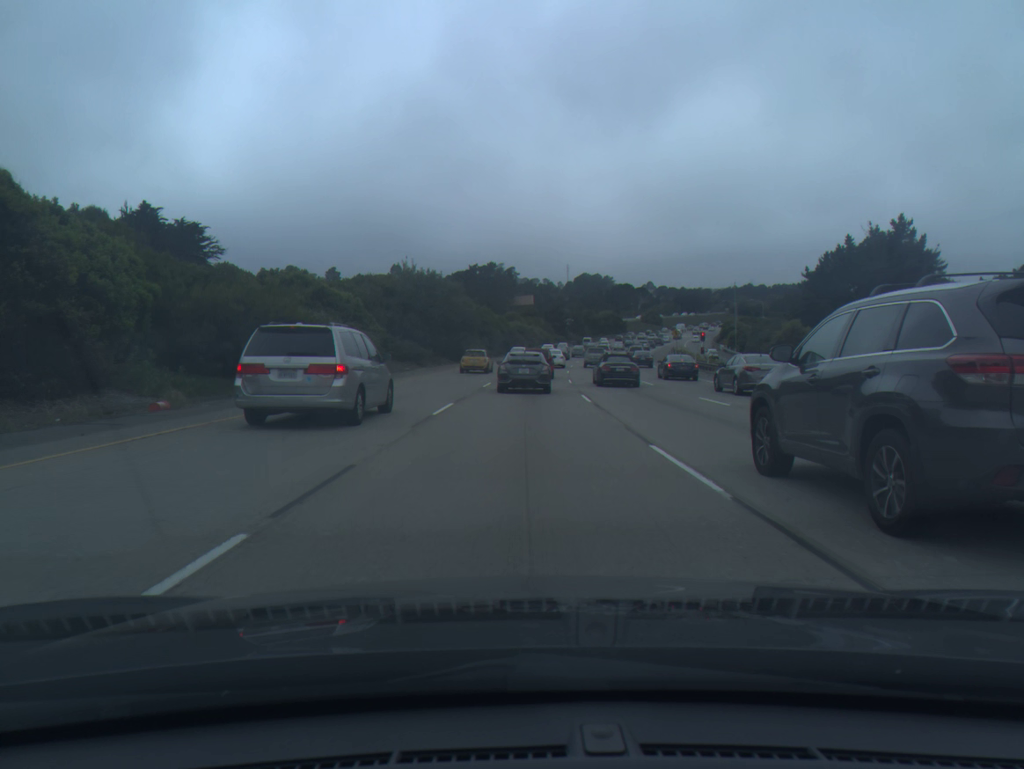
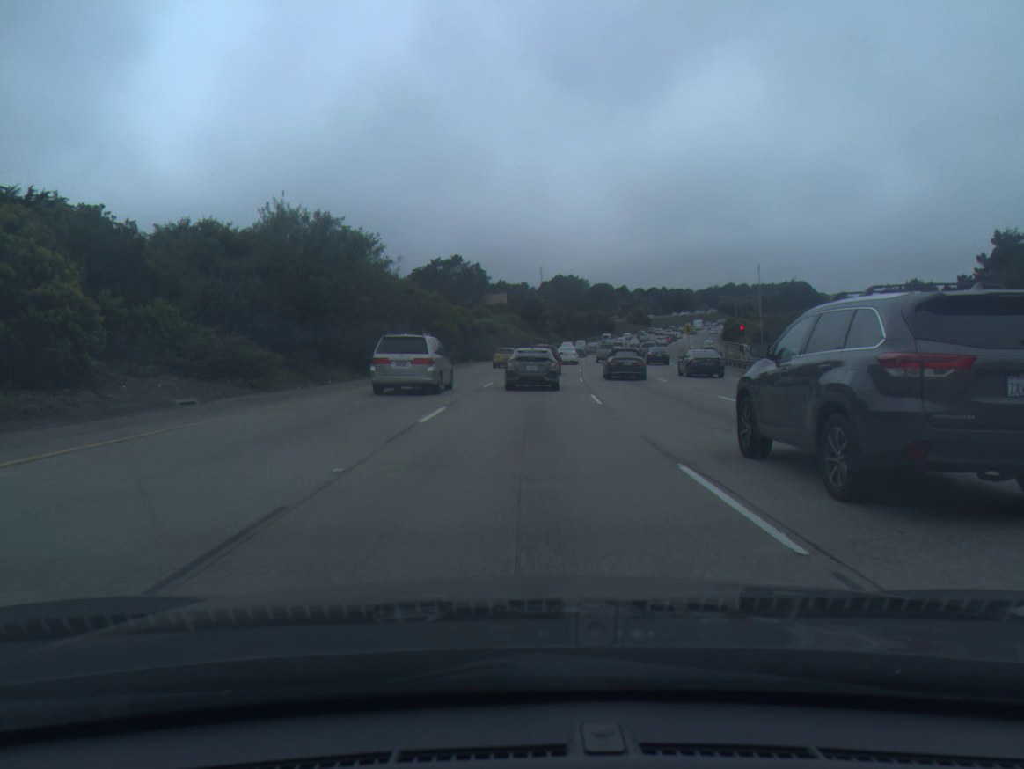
(+0.4, +31.6) m; +2°
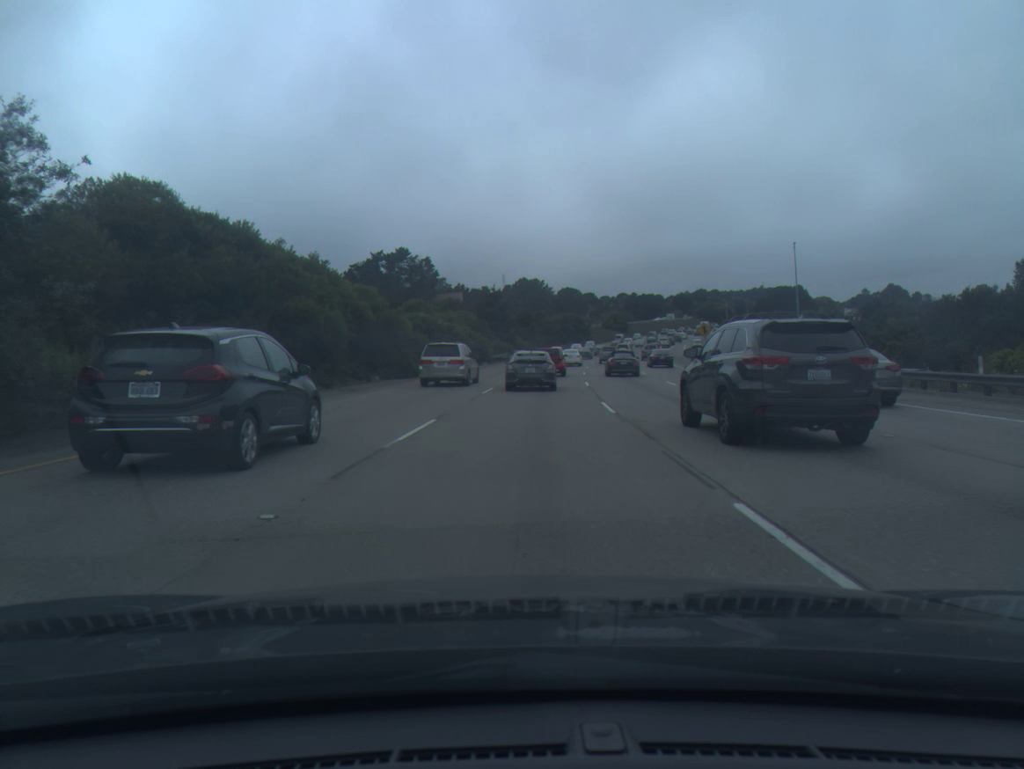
(+0.8, +31.1) m; +3°
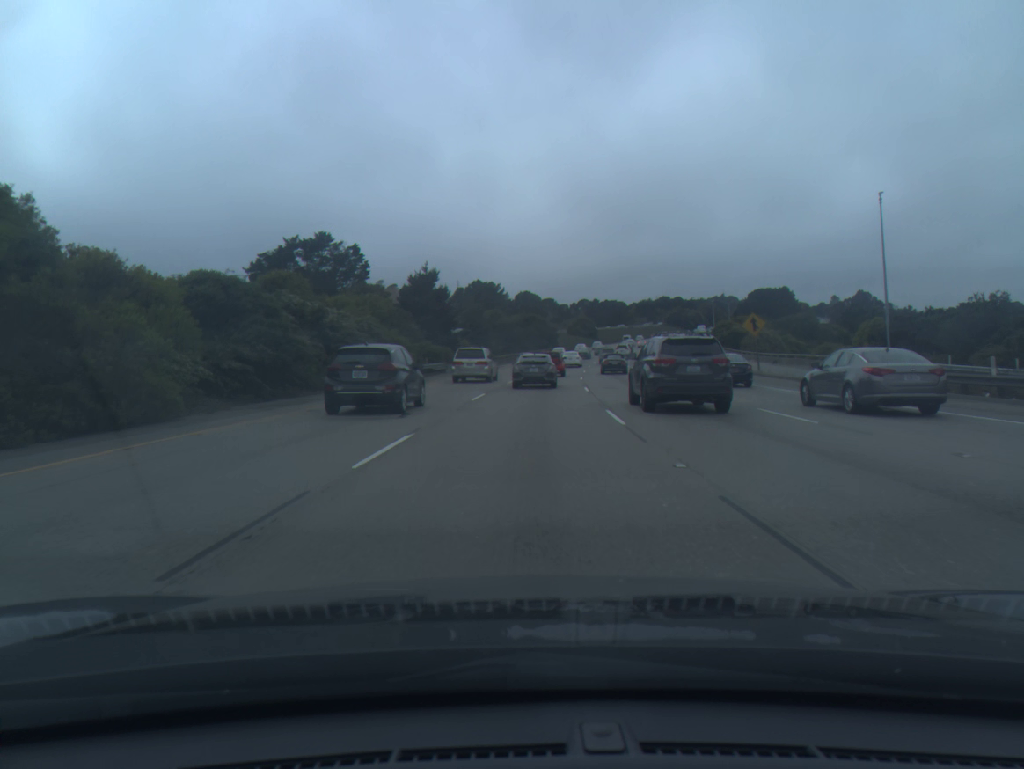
(+0.9, +31.9) m; +3°
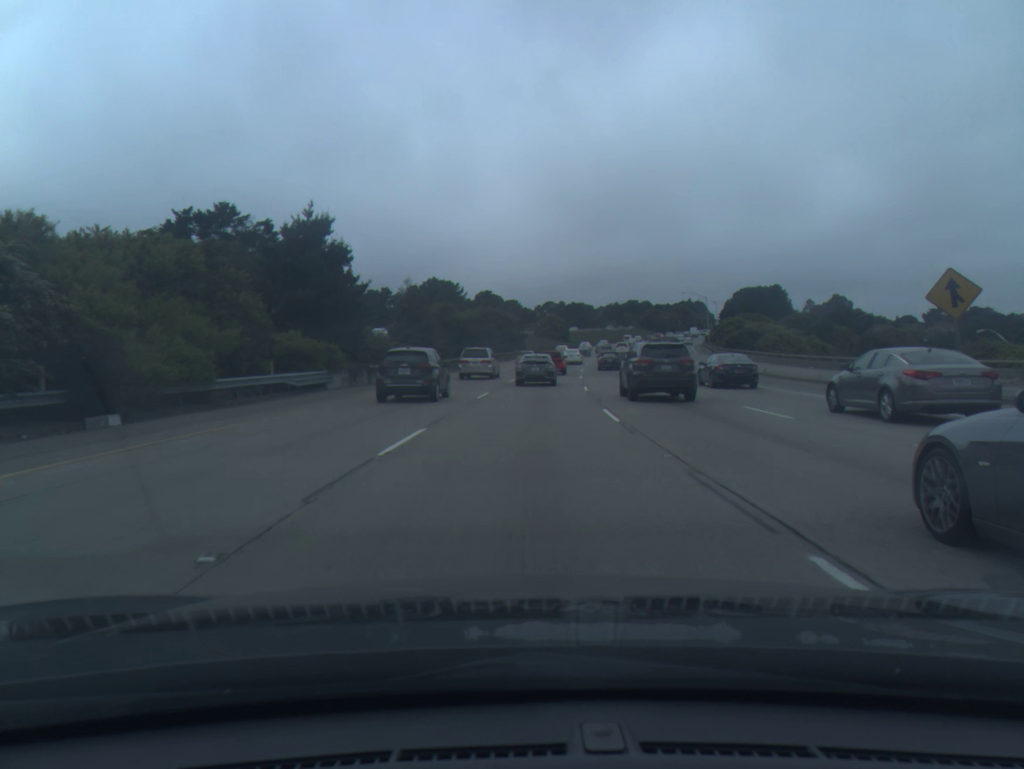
(+0.6, +28.0) m; +3°
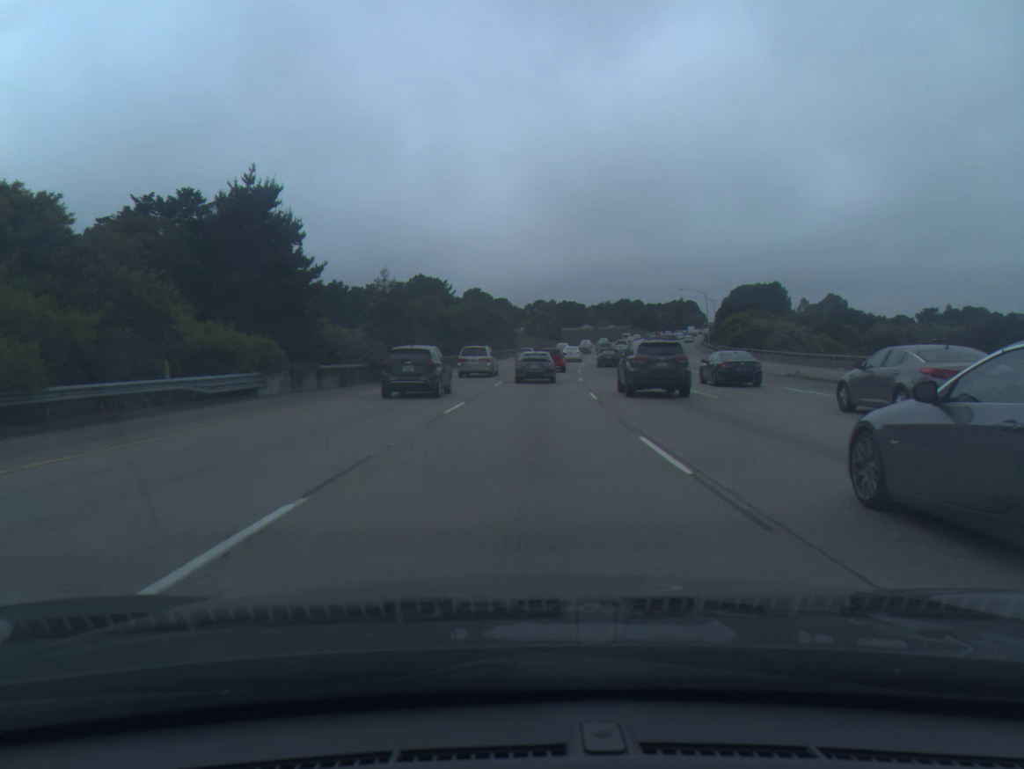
(0.0, +7.4) m; +1°
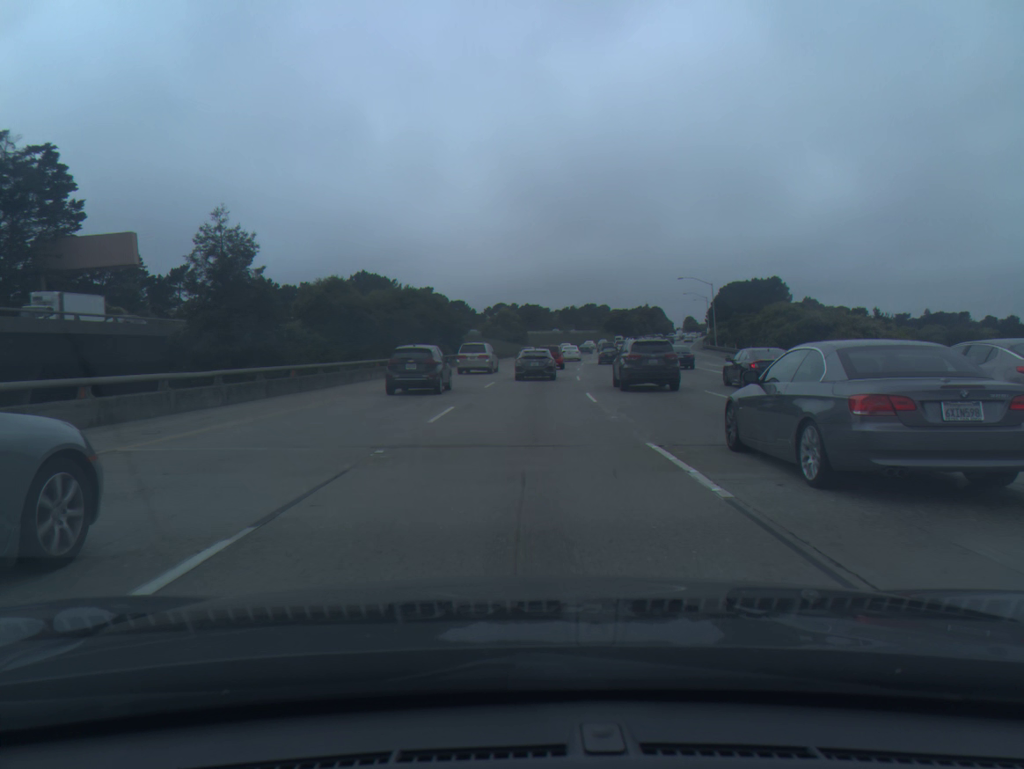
(+0.7, +30.5) m; +3°
